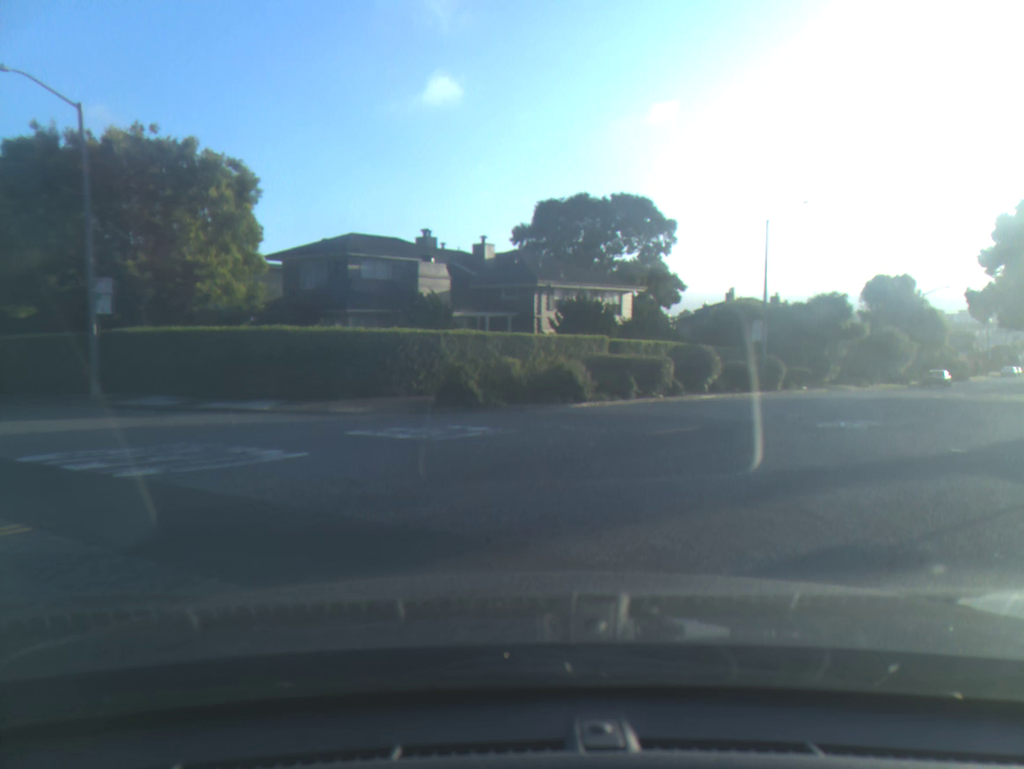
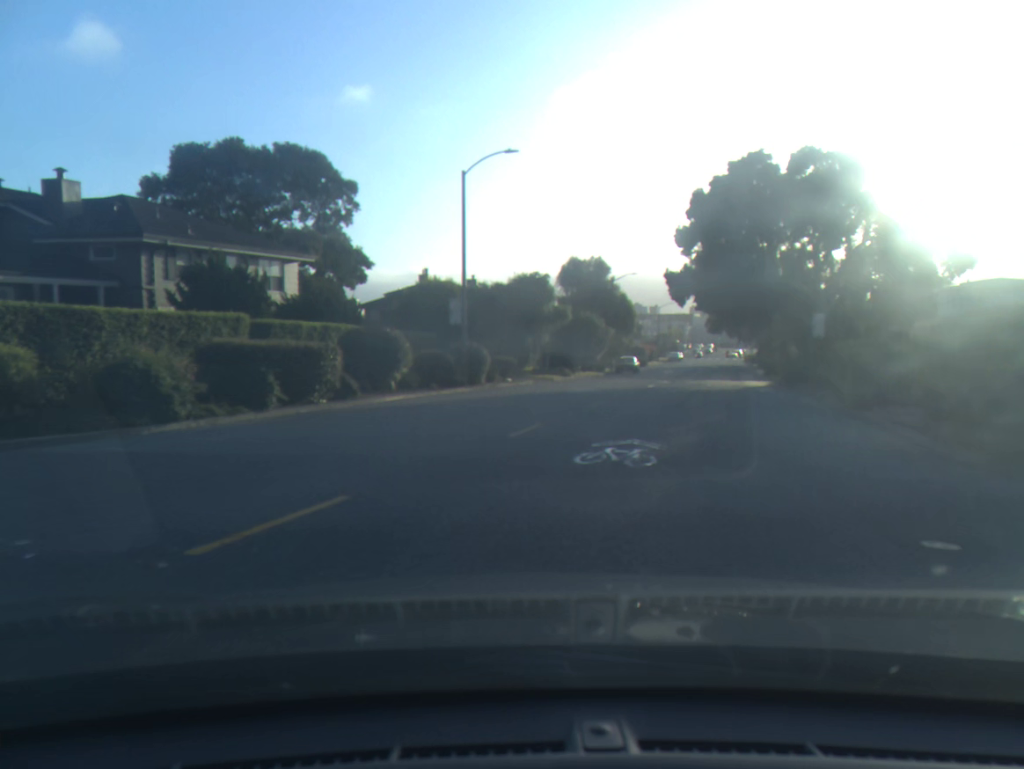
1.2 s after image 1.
(+1.7, +8.9) m; +20°
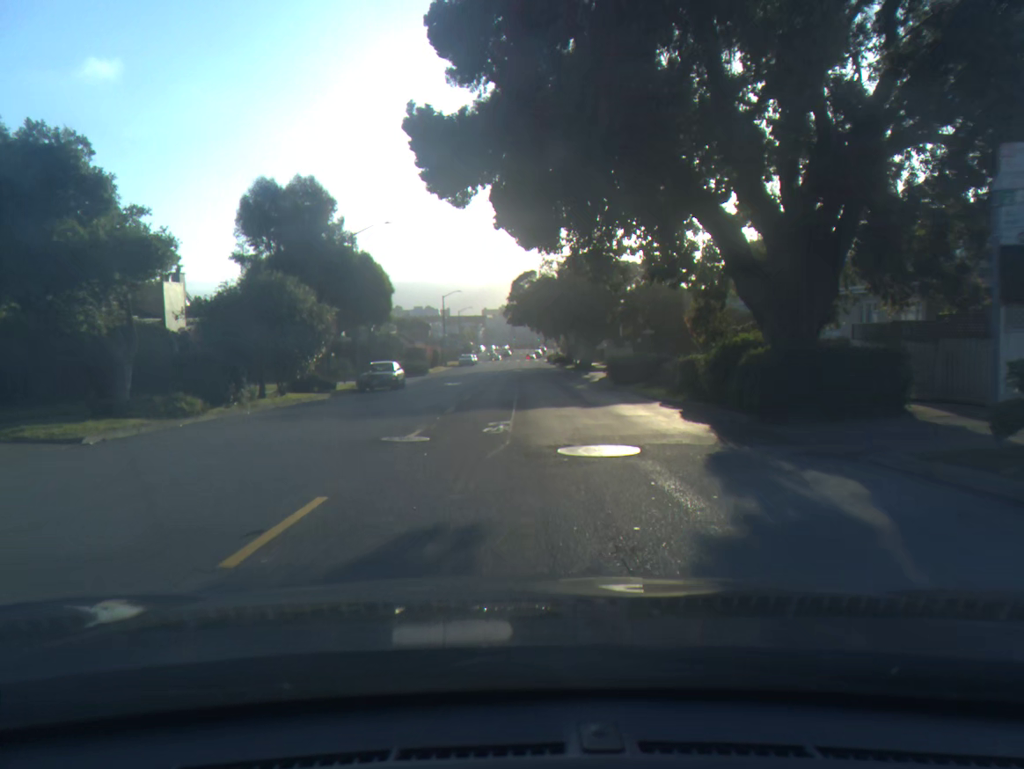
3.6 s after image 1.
(+5.0, +27.6) m; +13°
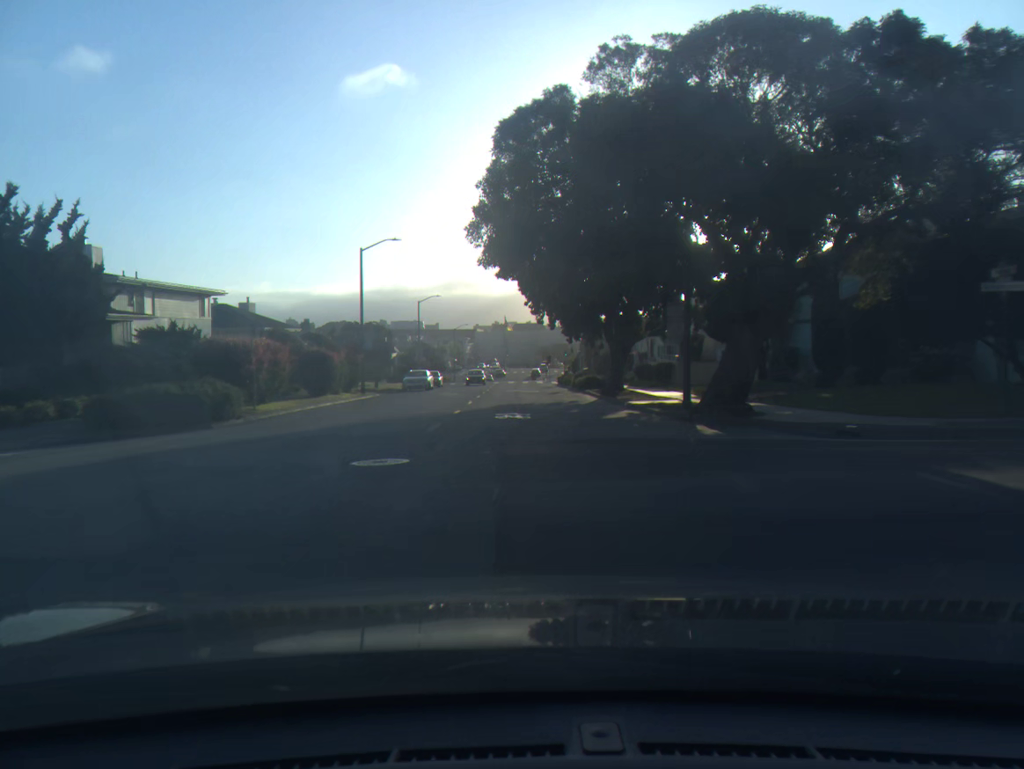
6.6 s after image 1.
(-0.1, +45.1) m; 0°
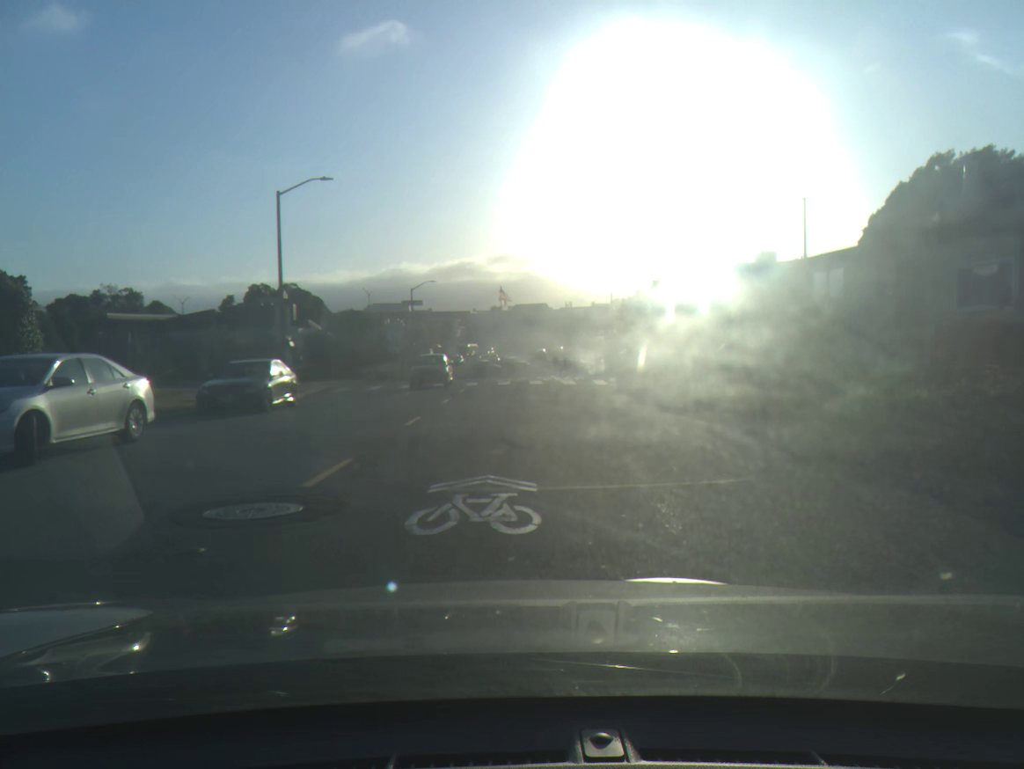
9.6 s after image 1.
(+0.1, +45.4) m; 0°
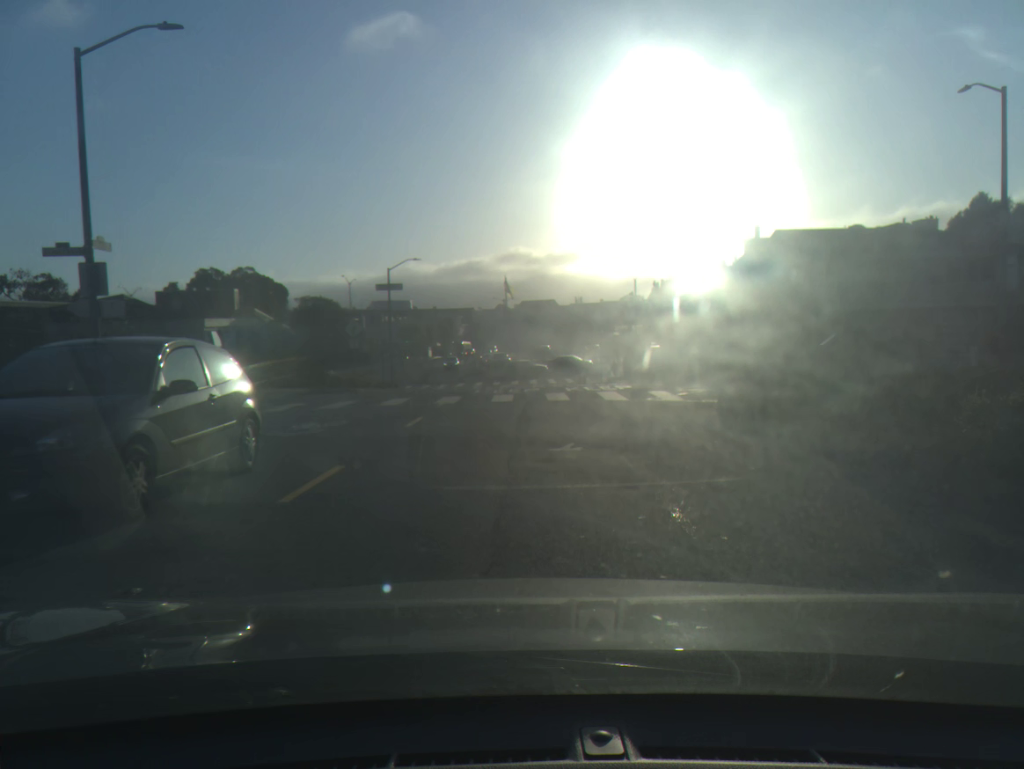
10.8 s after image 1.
(-0.1, +15.5) m; -1°
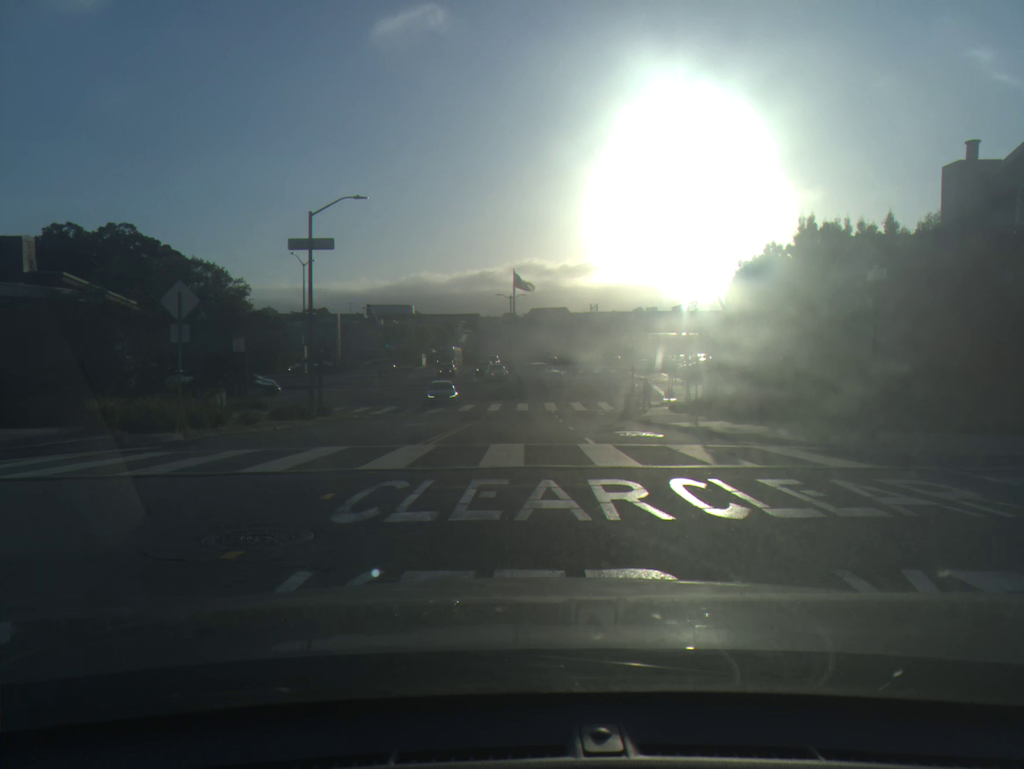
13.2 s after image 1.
(-0.1, +23.3) m; 0°
